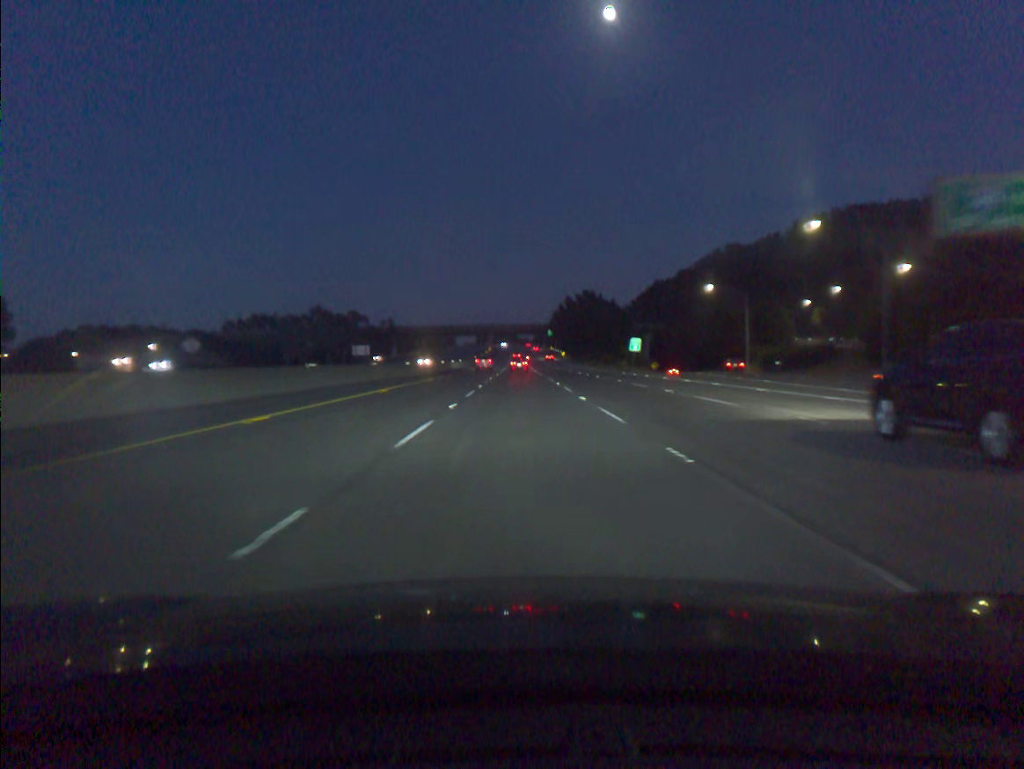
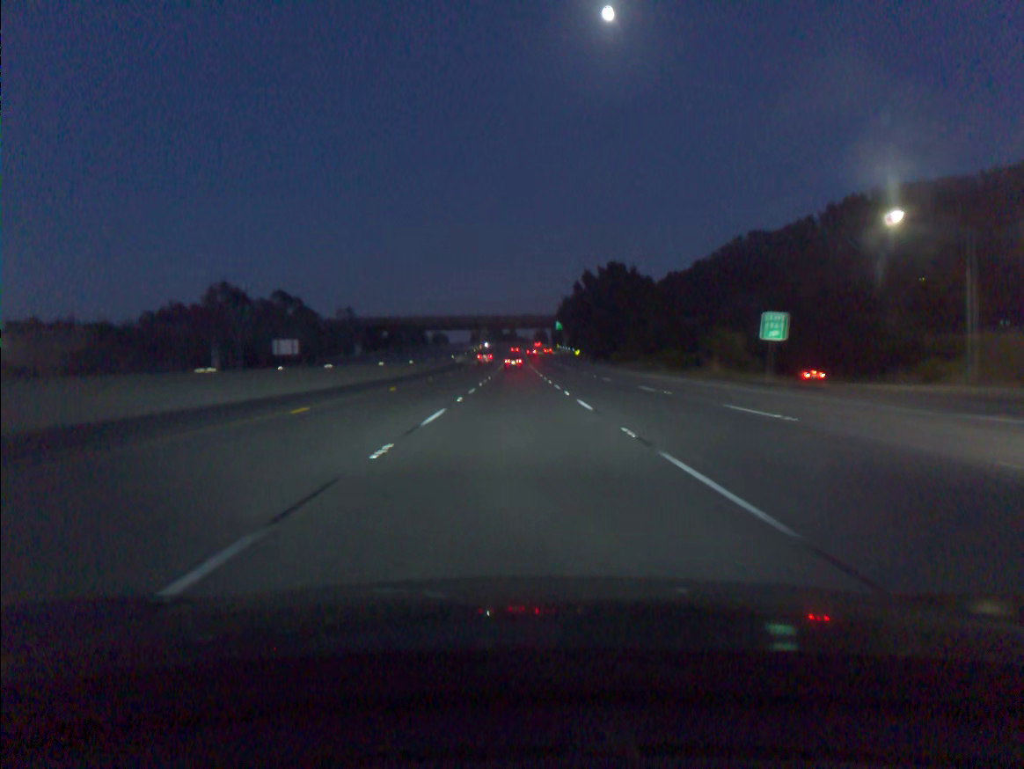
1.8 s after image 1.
(+0.1, +54.7) m; 0°
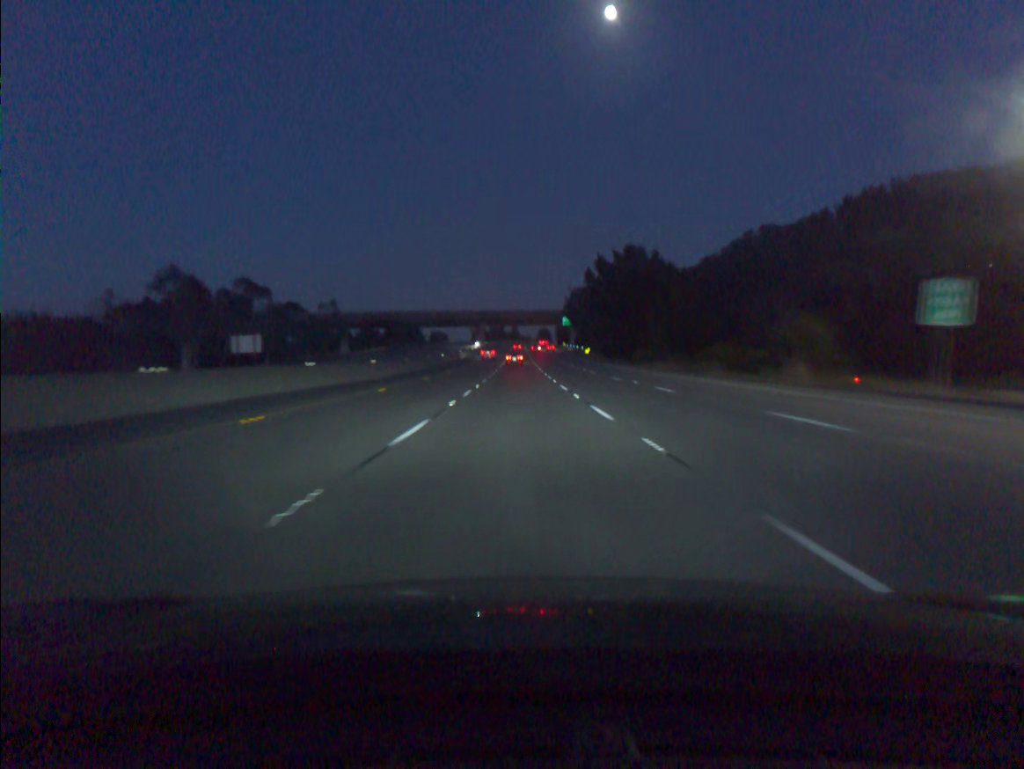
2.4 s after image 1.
(0.0, +18.2) m; 0°
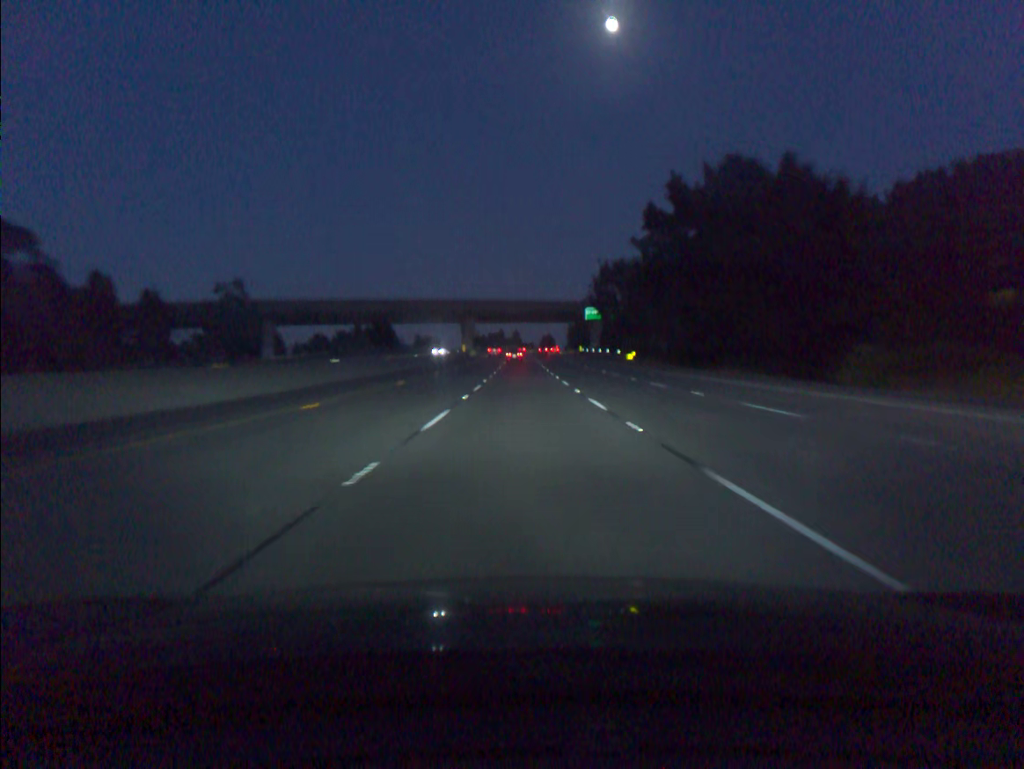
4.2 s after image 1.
(-0.2, +54.7) m; 0°
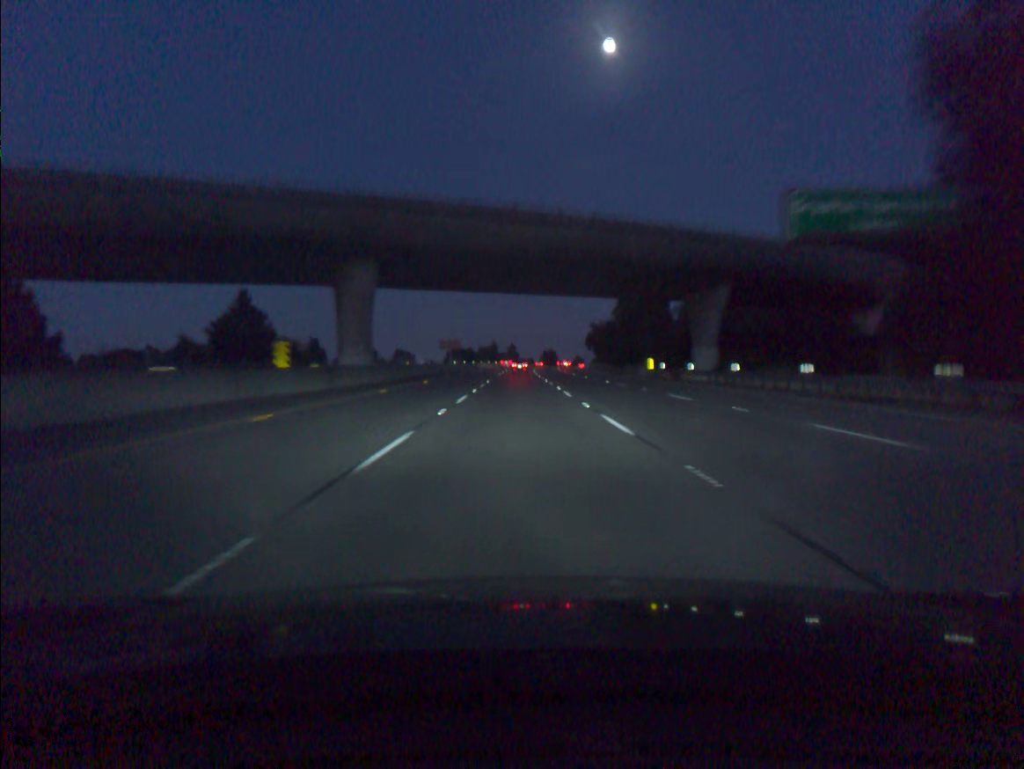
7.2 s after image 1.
(+0.3, +90.6) m; 0°
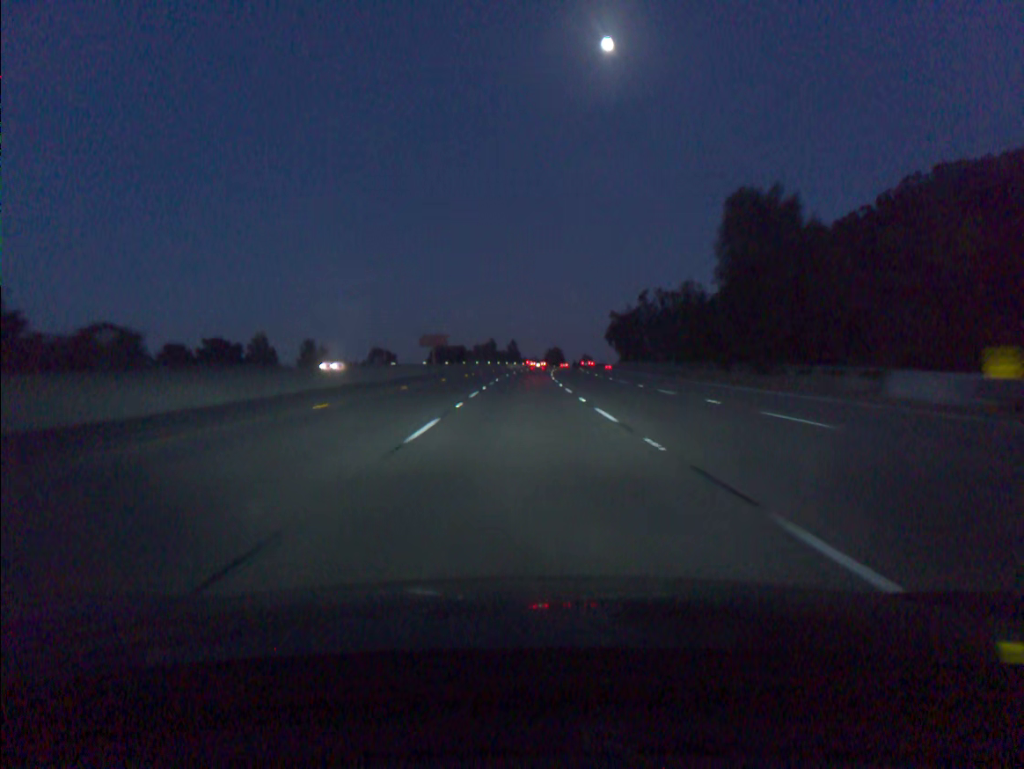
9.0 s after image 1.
(-0.1, +54.1) m; 0°
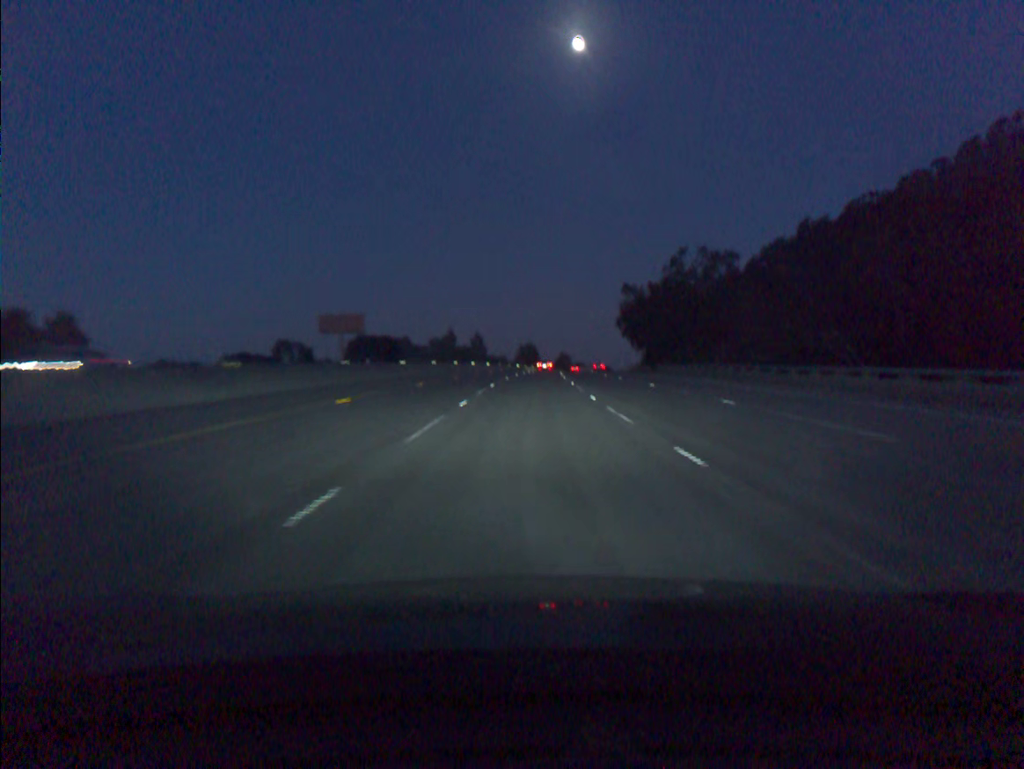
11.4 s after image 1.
(+1.0, +72.5) m; +2°
